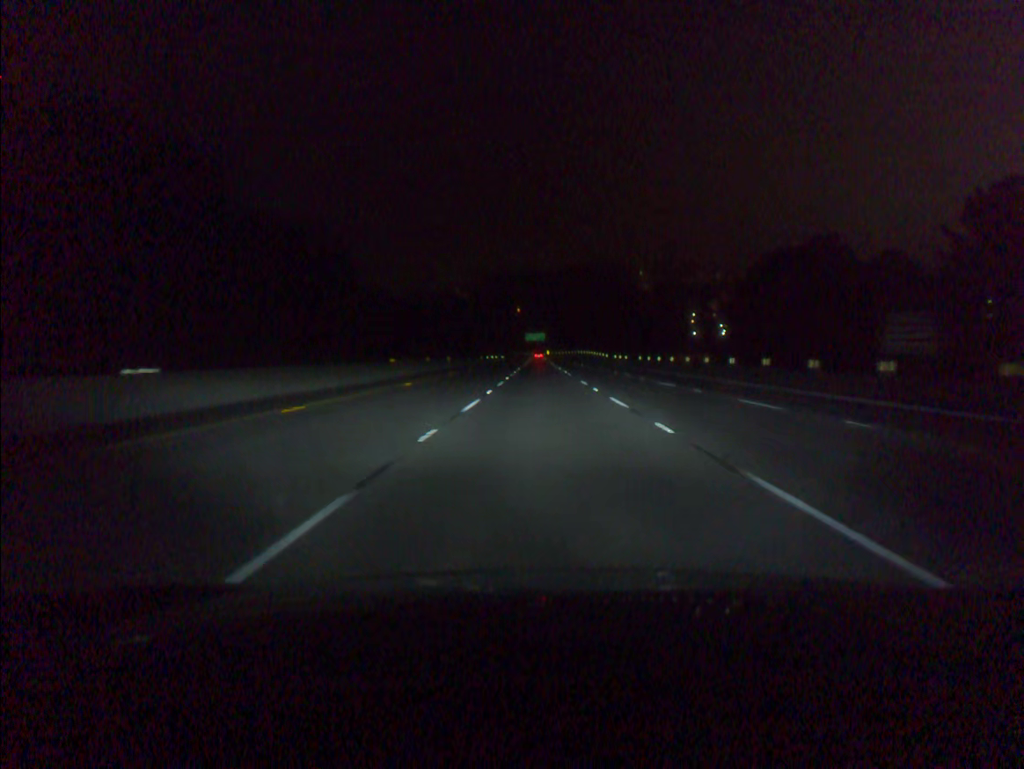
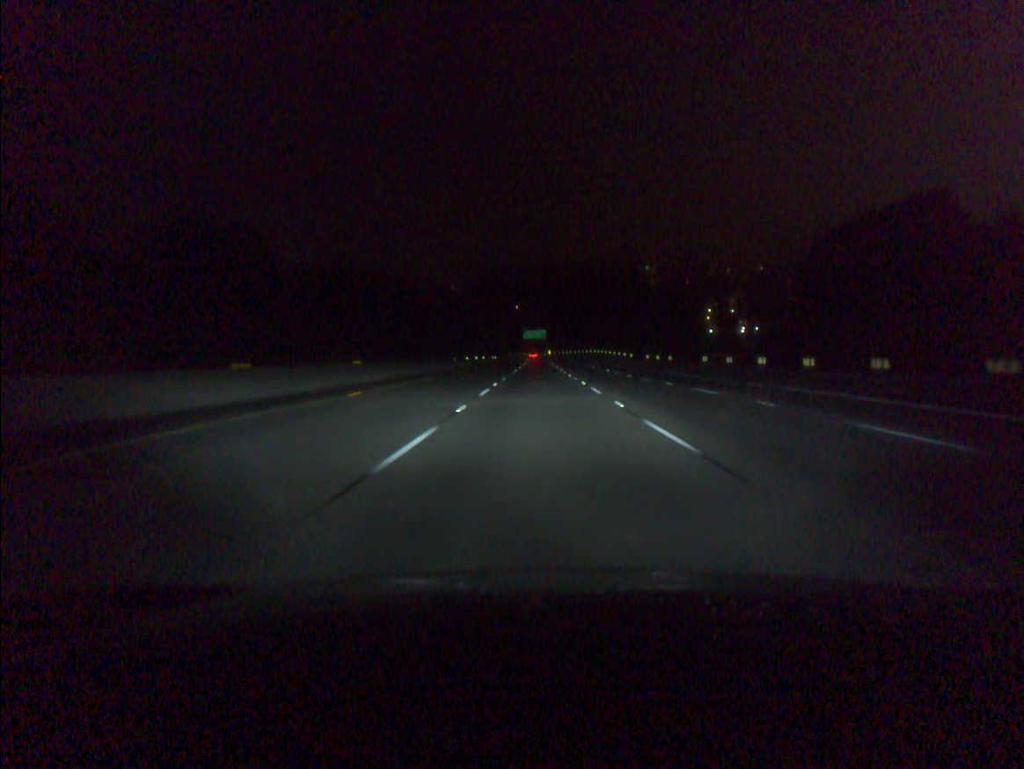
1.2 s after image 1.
(0.0, +37.6) m; 0°
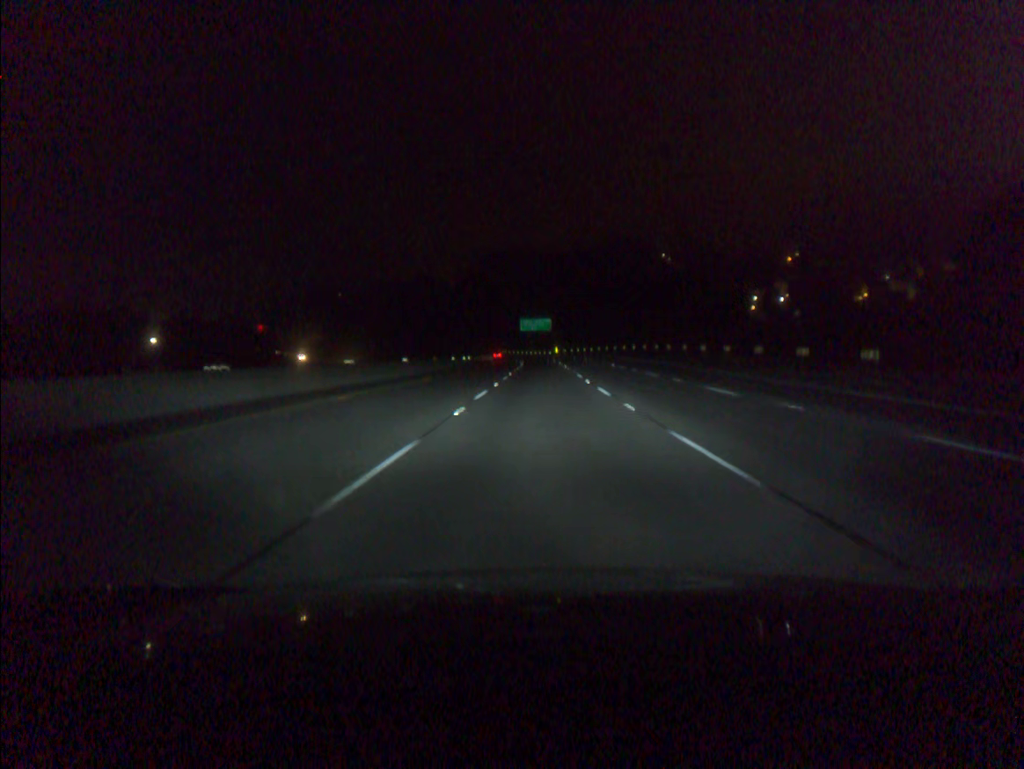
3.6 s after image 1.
(-0.1, +75.2) m; 0°
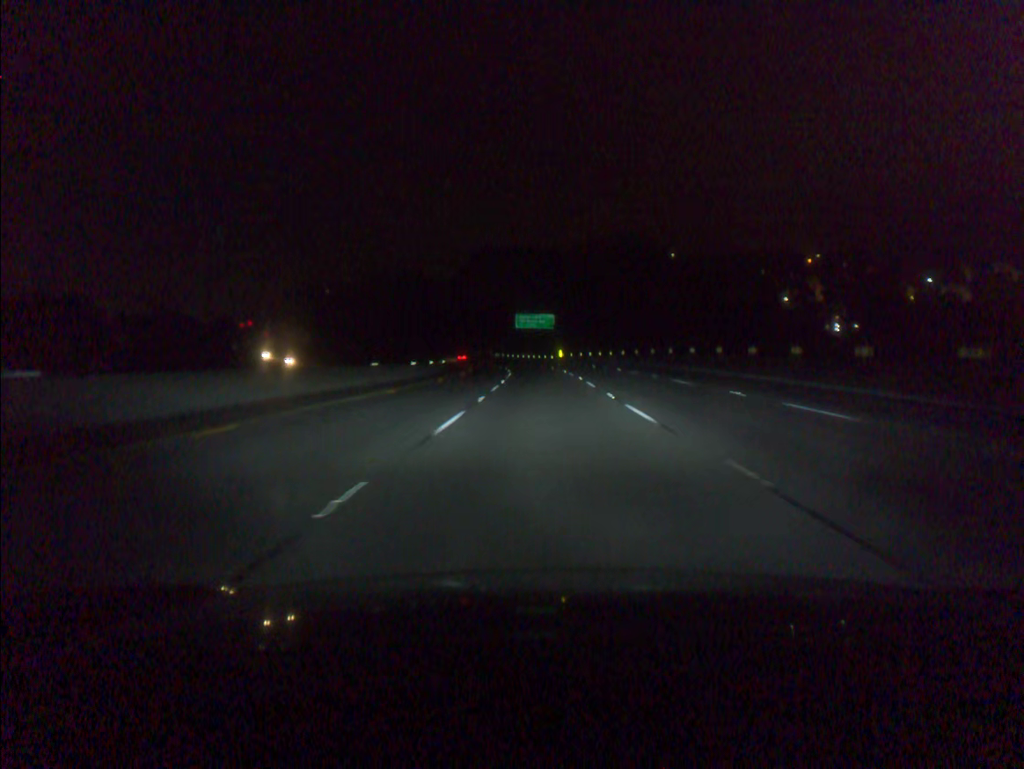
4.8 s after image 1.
(0.0, +37.6) m; 0°
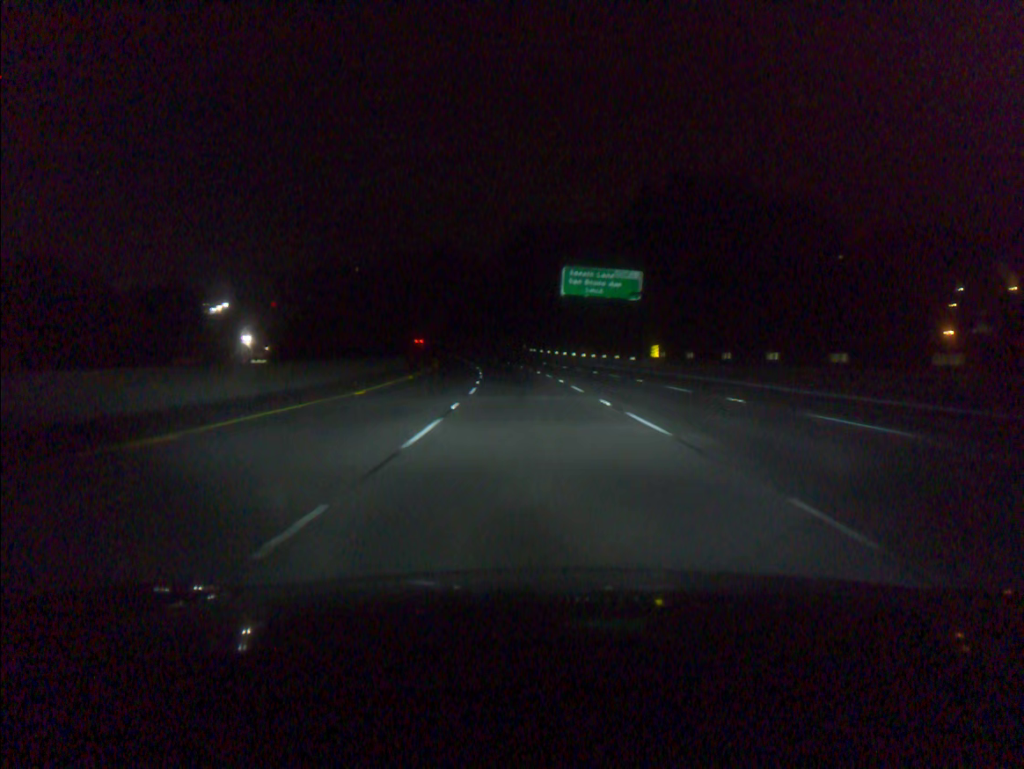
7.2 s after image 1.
(-1.2, +75.0) m; -4°
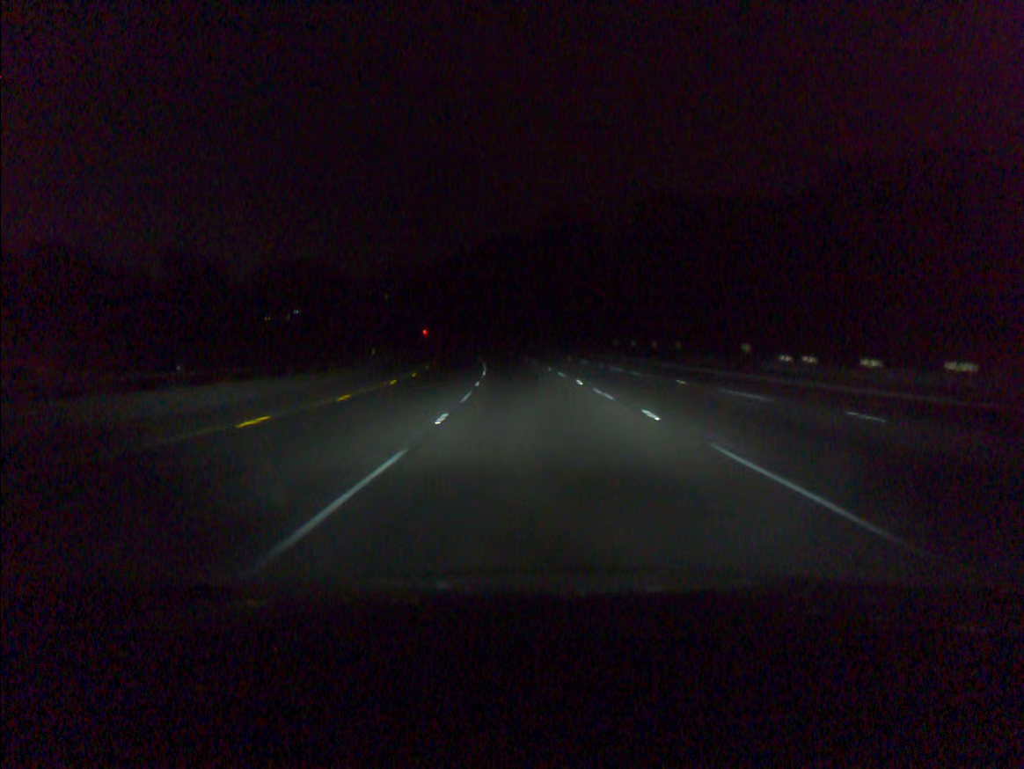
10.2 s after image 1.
(-7.2, +93.6) m; -9°
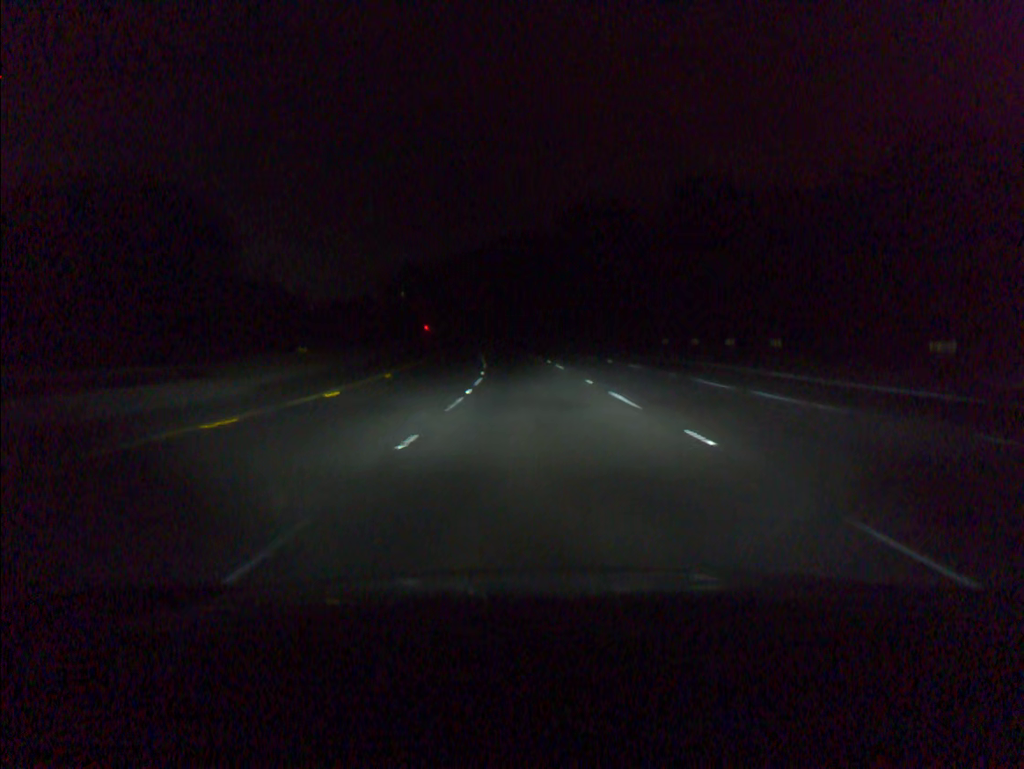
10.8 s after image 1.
(-0.3, +18.8) m; -2°
